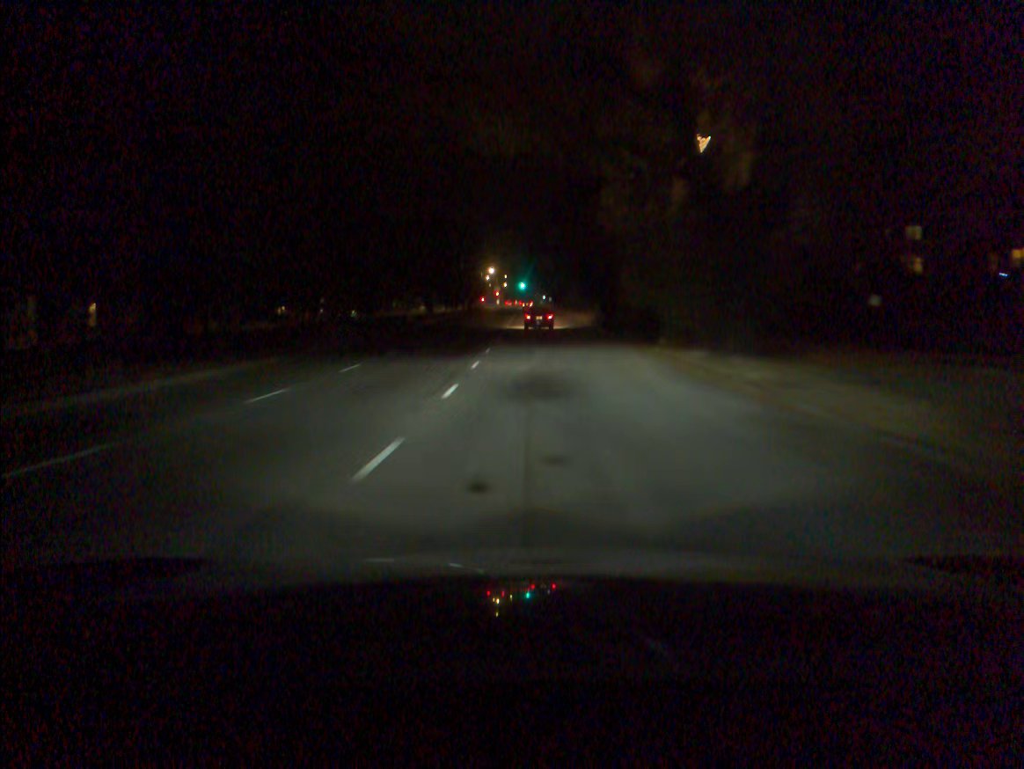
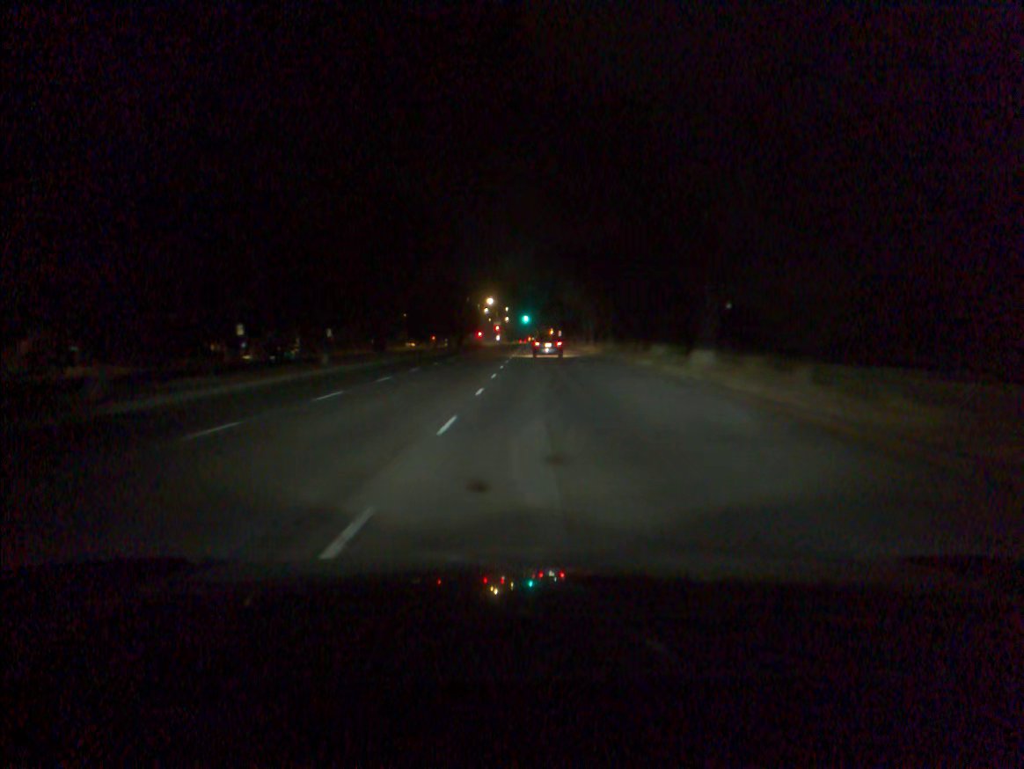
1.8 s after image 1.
(0.0, +32.3) m; 0°
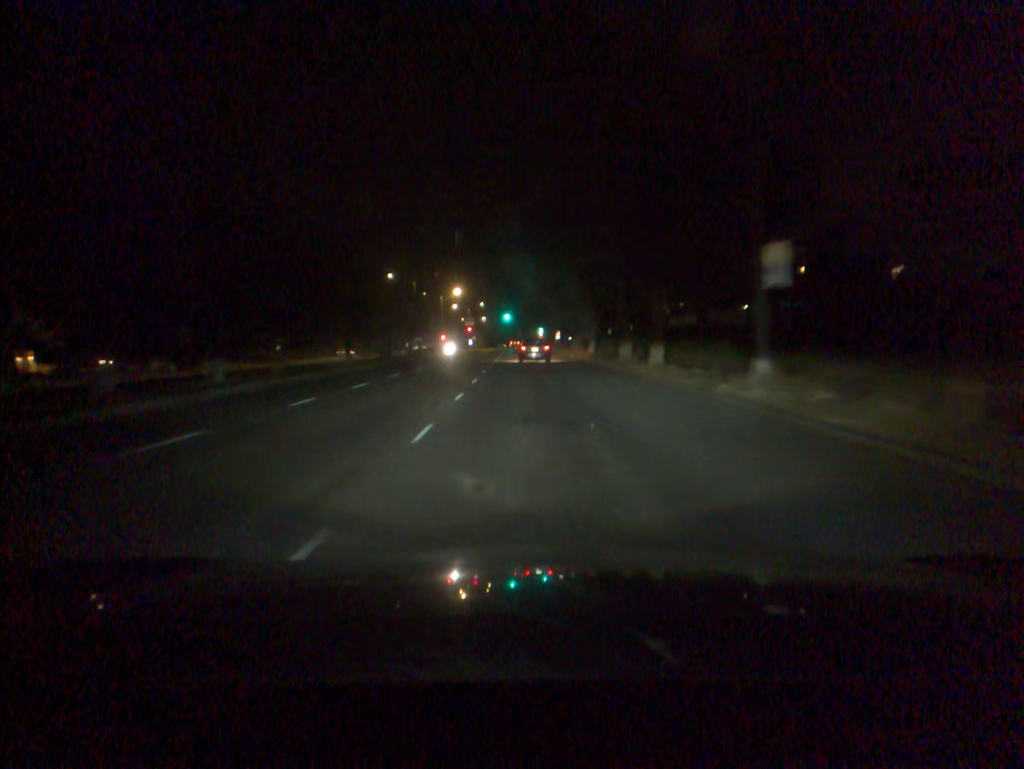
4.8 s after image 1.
(+0.6, +51.0) m; +1°
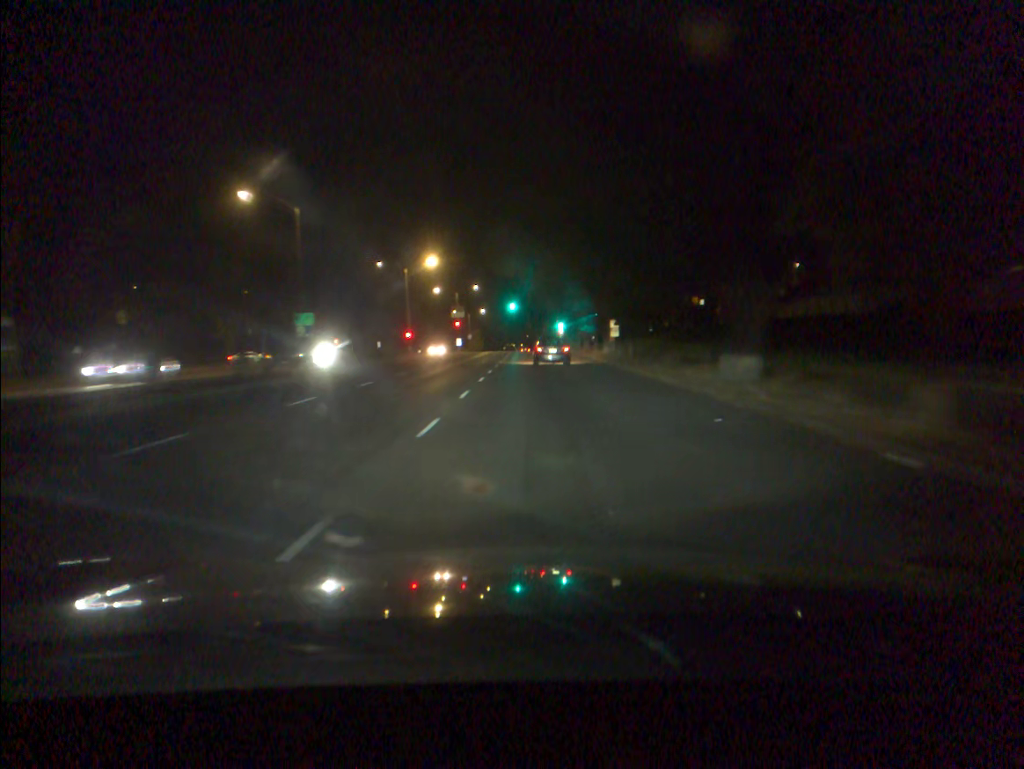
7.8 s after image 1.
(-0.5, +50.8) m; -1°
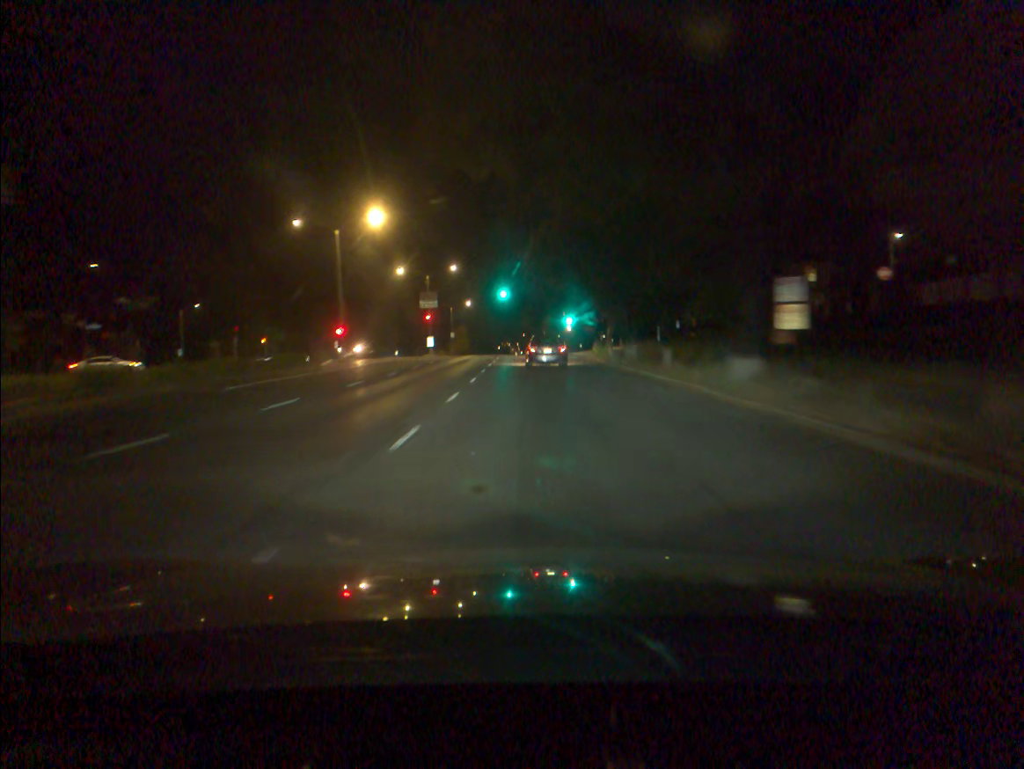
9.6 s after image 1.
(0.0, +29.5) m; 0°
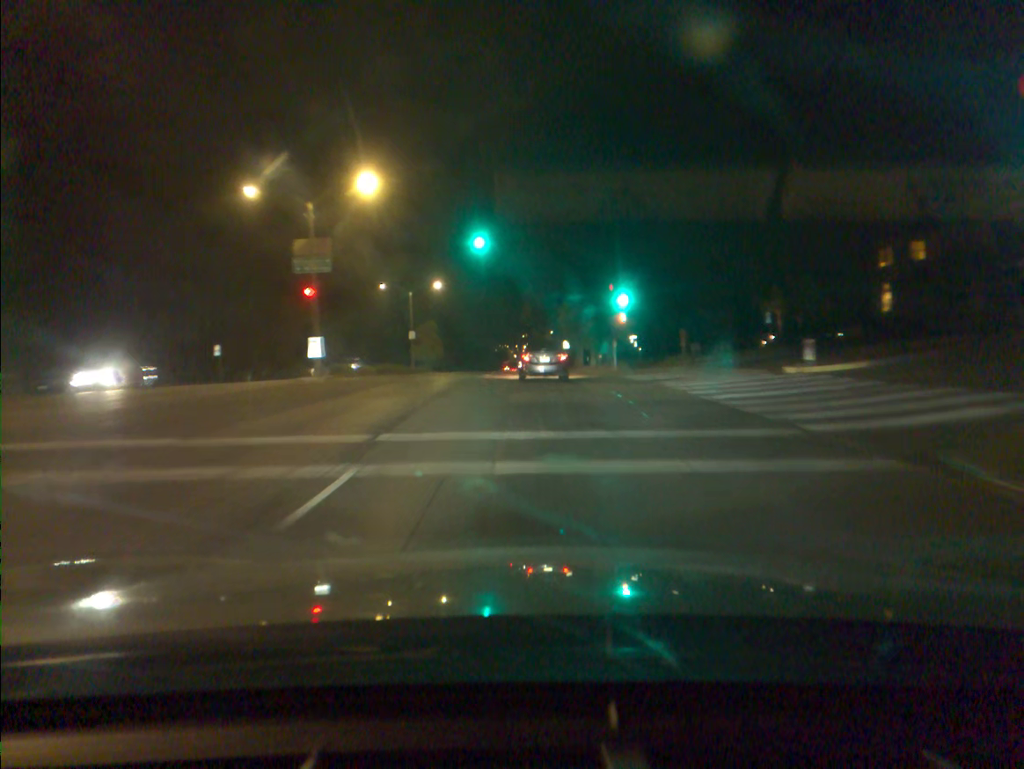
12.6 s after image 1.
(0.0, +45.8) m; 0°
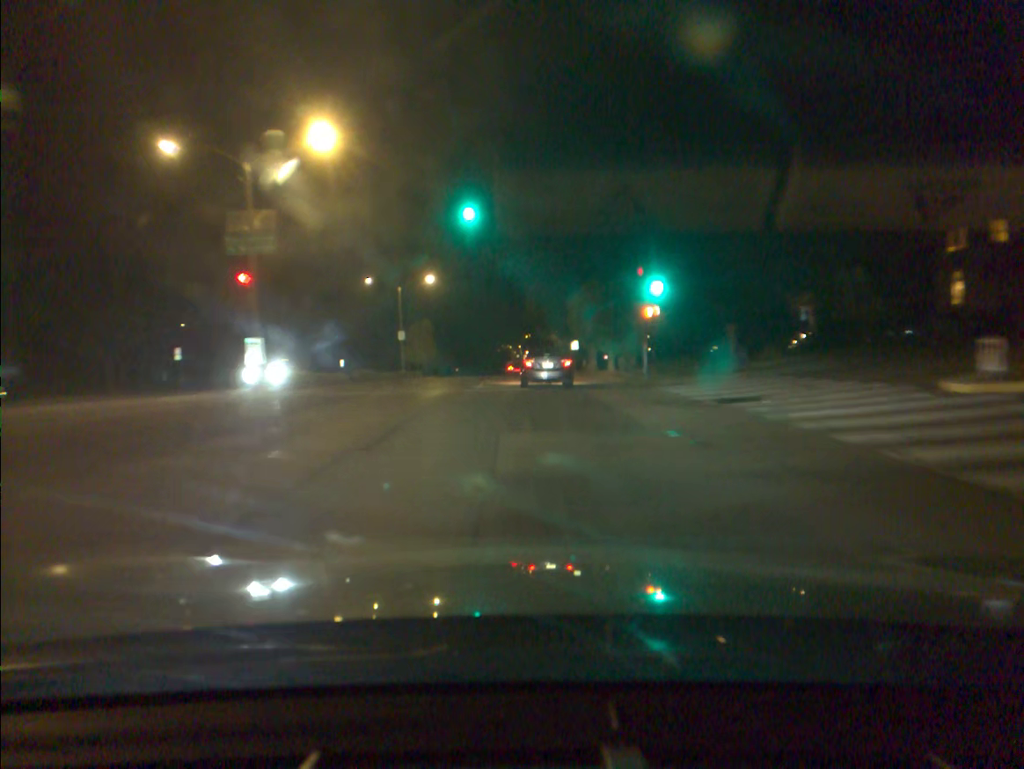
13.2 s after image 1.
(0.0, +9.0) m; 0°
